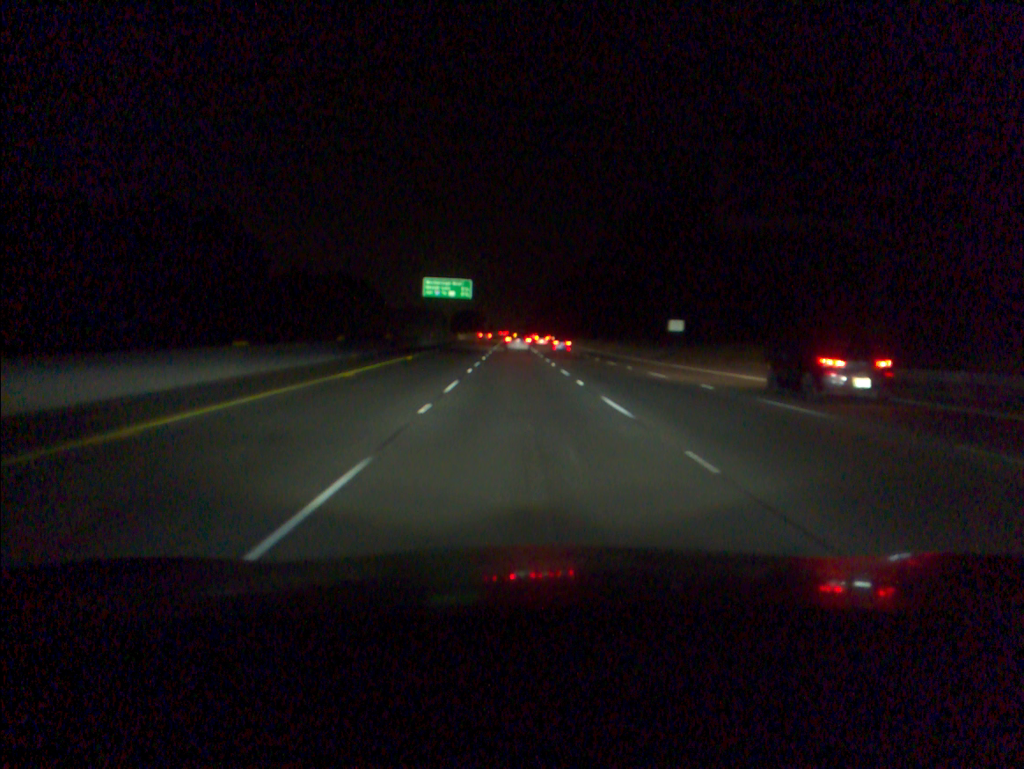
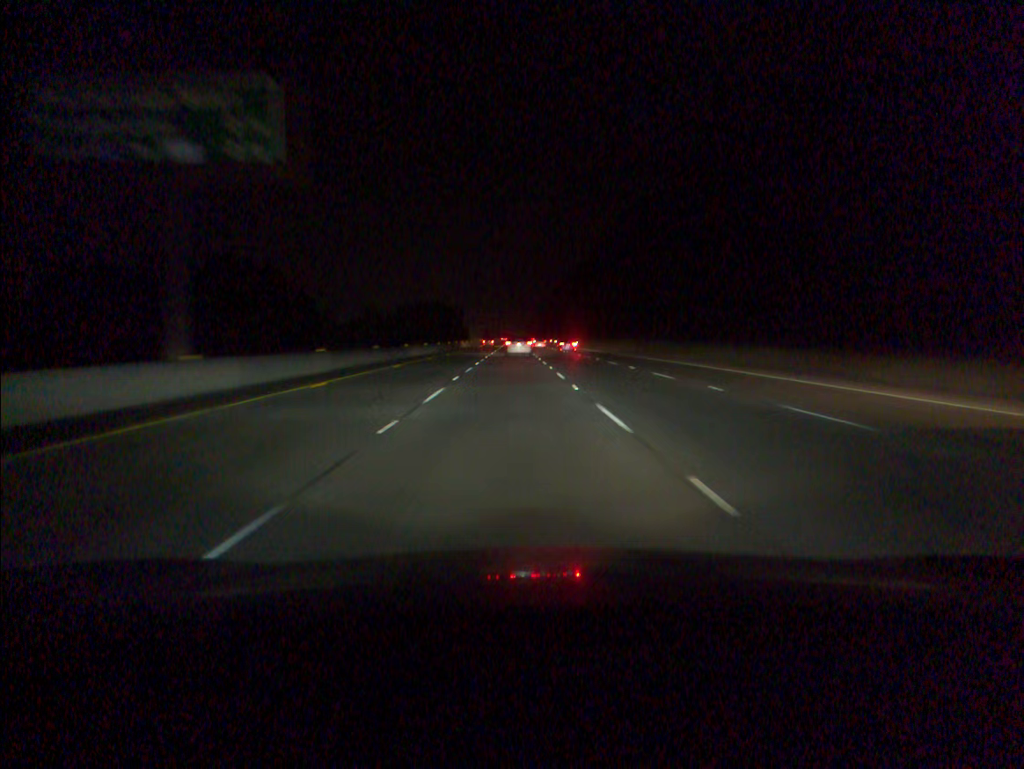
(-0.7, +89.7) m; 0°
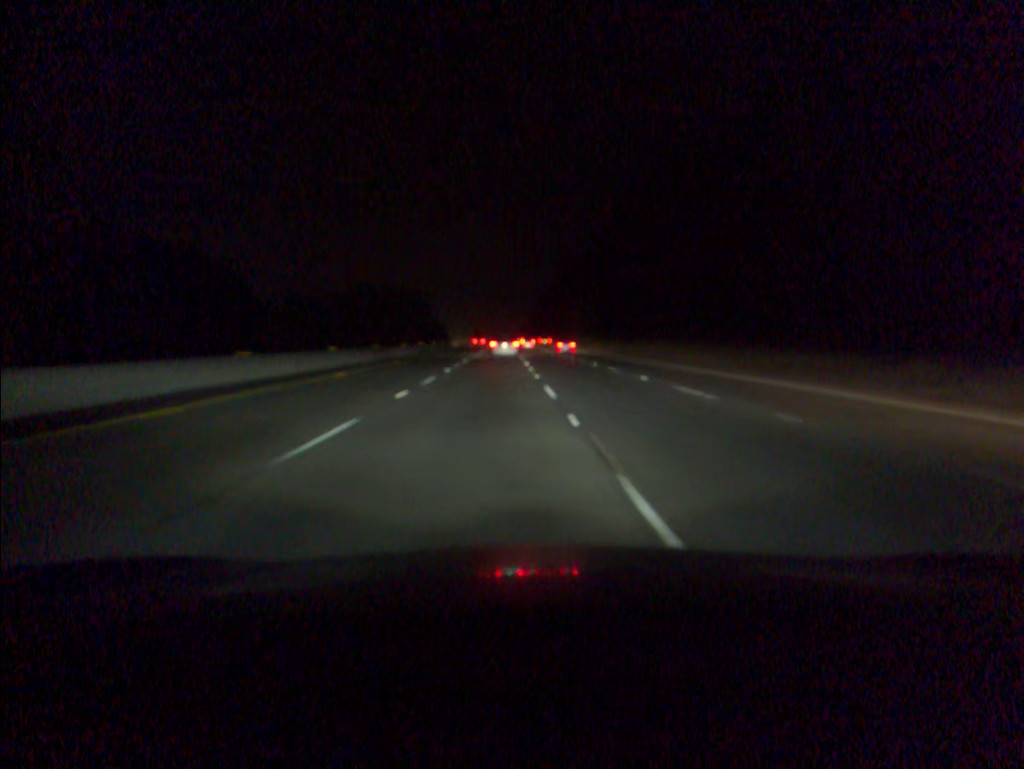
(+0.2, +37.6) m; 0°
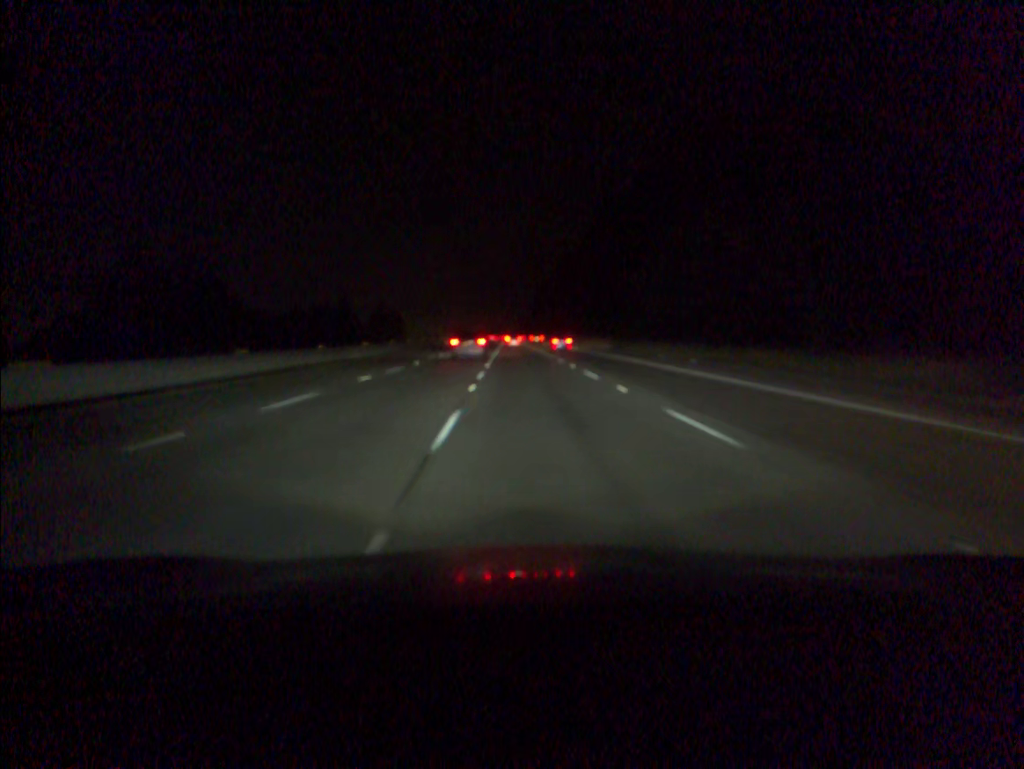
(+0.2, +96.3) m; 0°
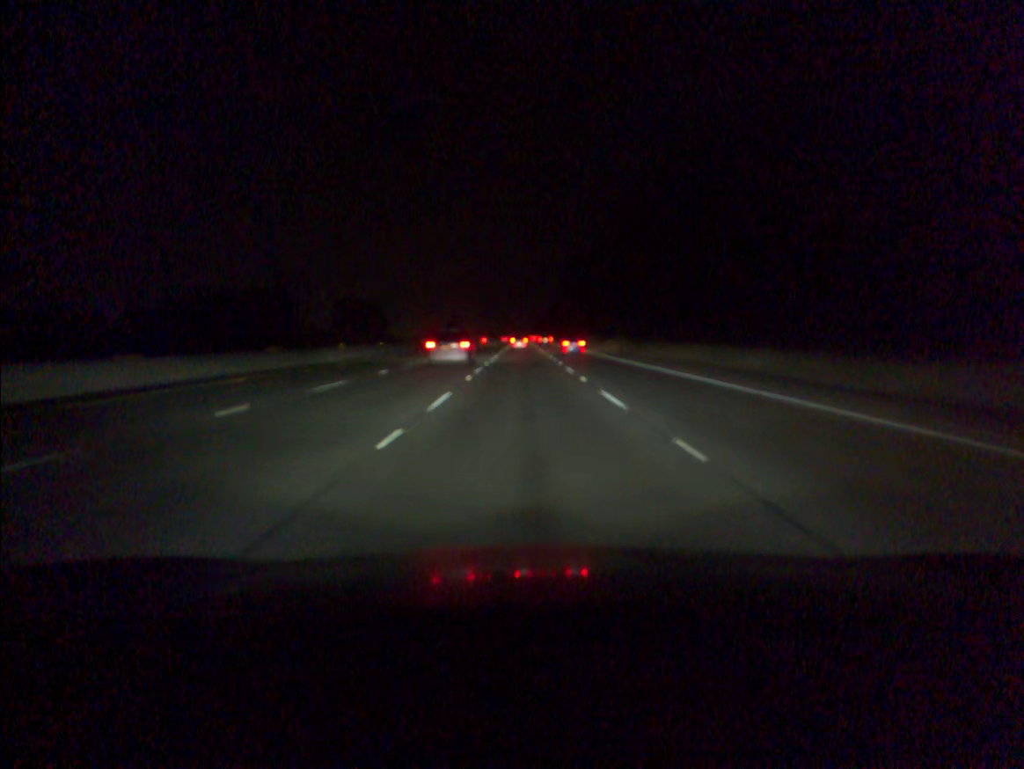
(-0.9, +97.3) m; -1°
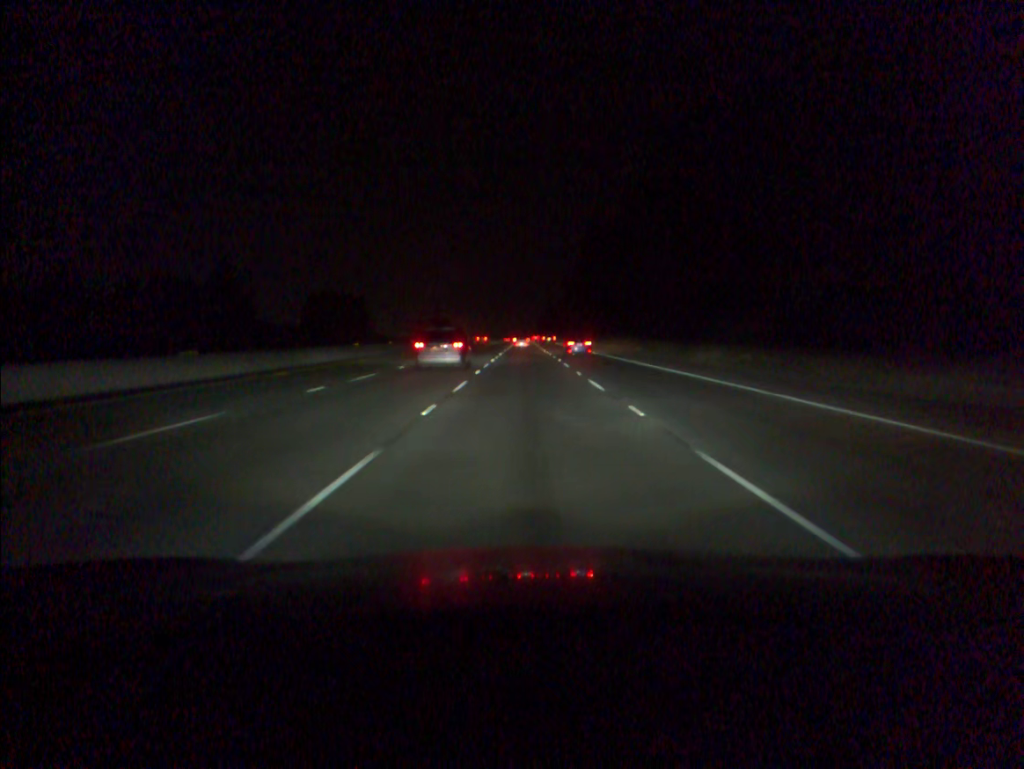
(0.0, +39.2) m; 0°
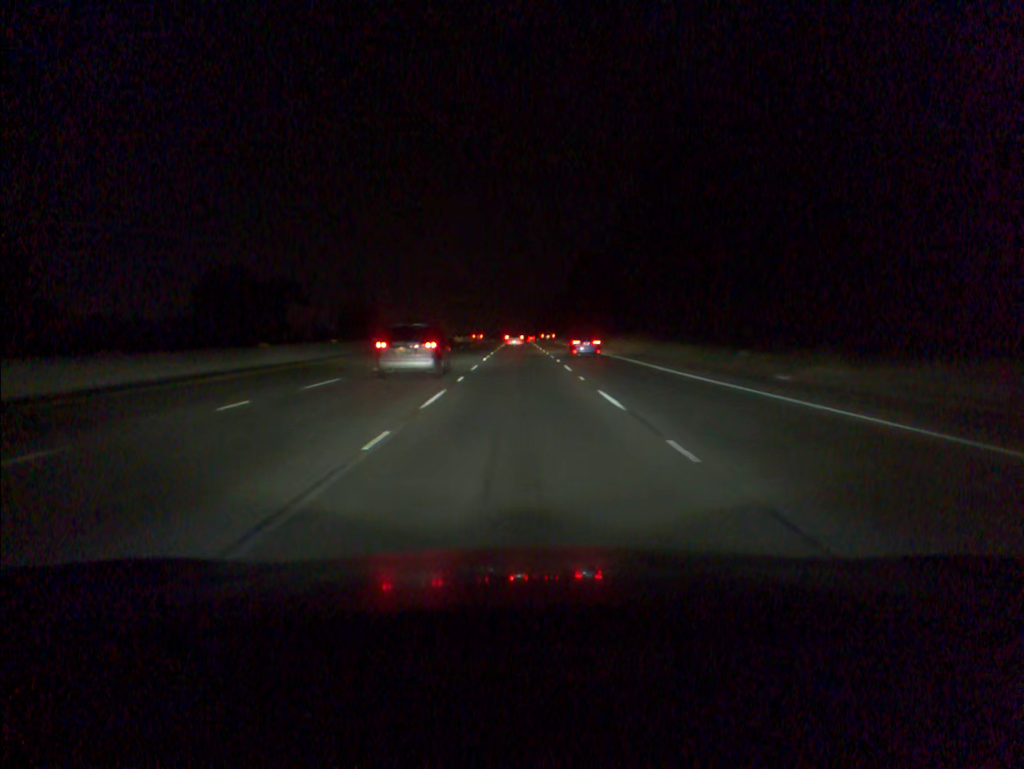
(+0.3, +78.1) m; 0°
